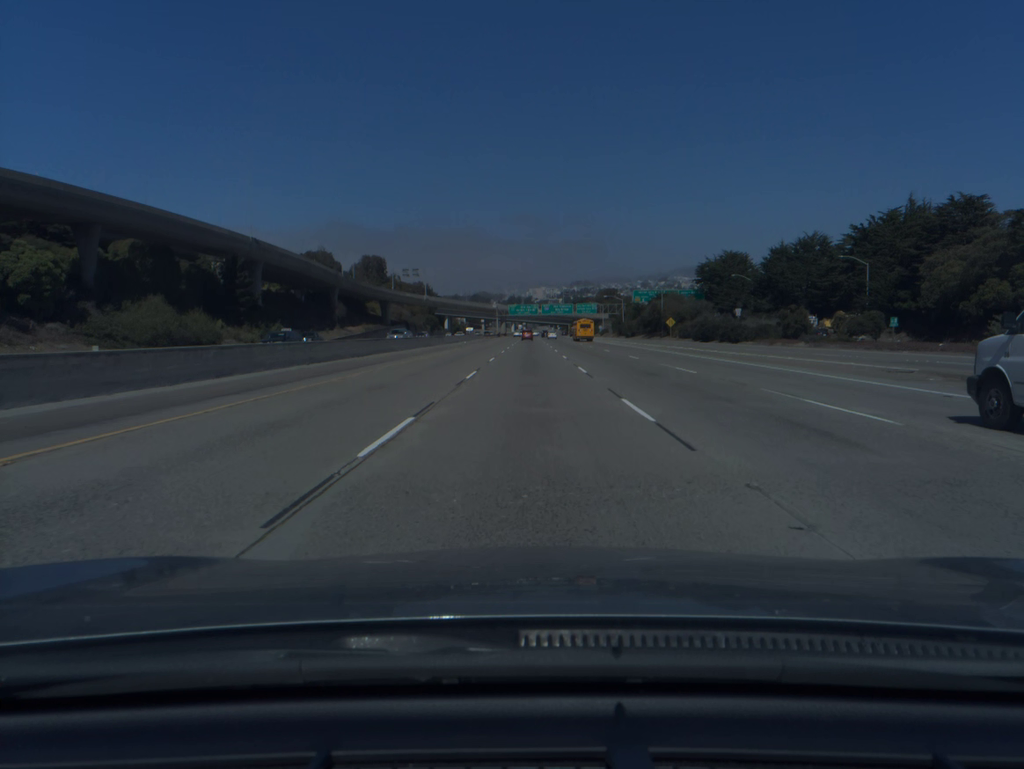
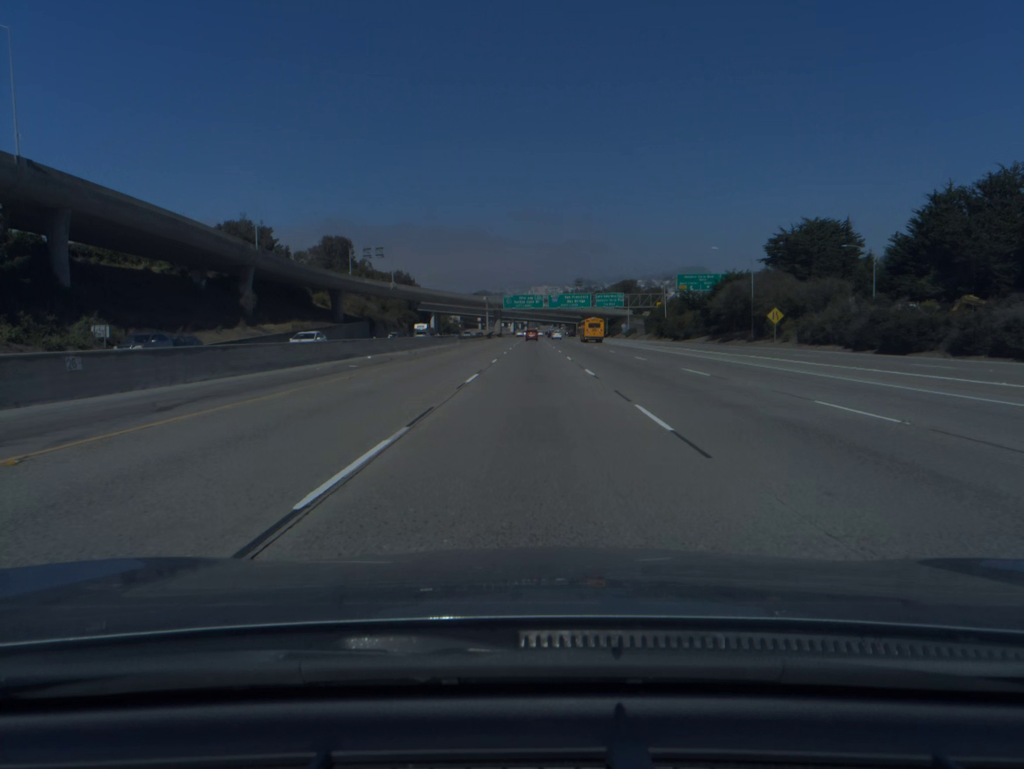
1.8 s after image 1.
(-0.1, +58.2) m; 0°
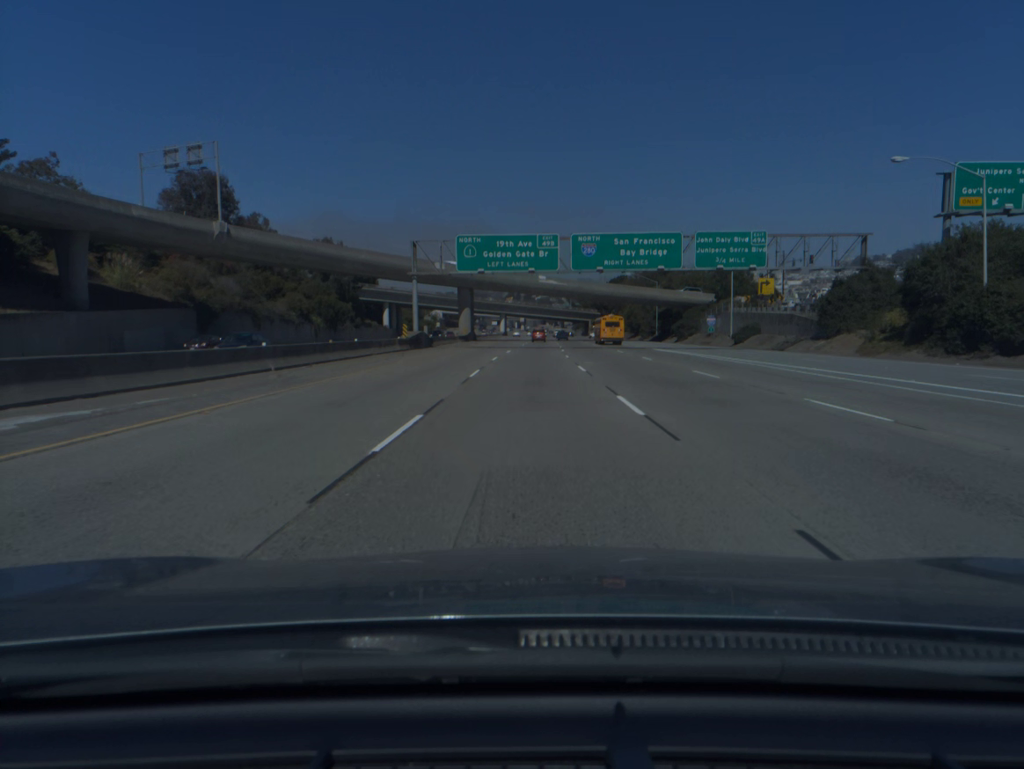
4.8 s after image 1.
(+0.2, +97.5) m; 0°
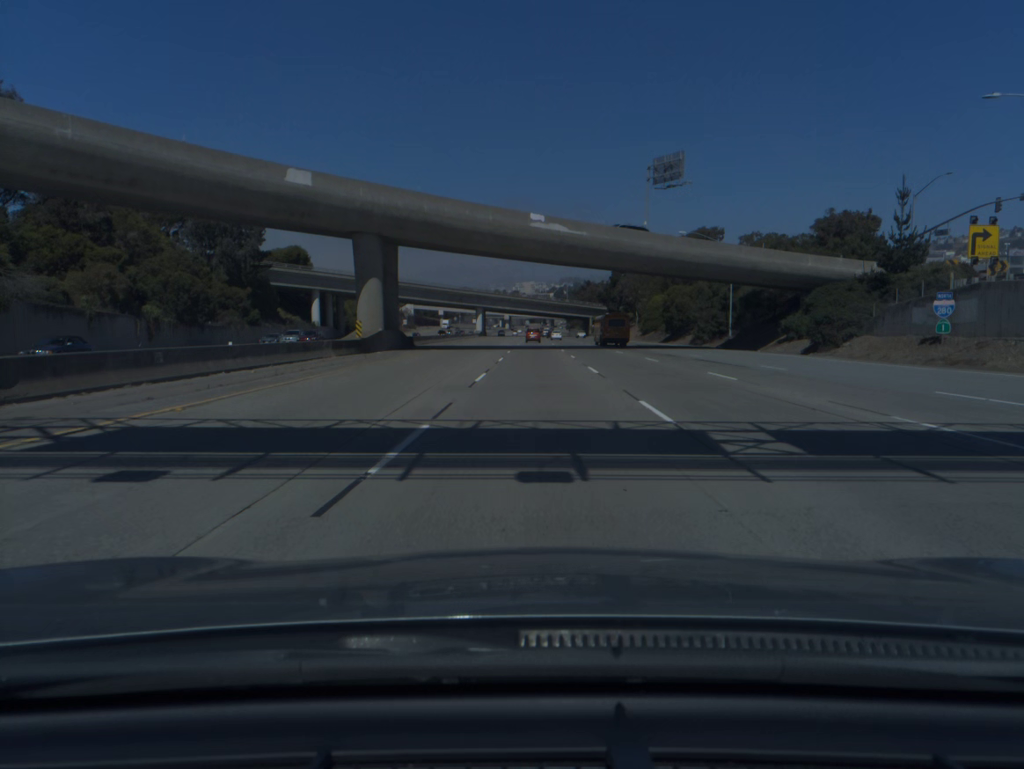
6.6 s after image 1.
(+0.3, +58.1) m; +1°
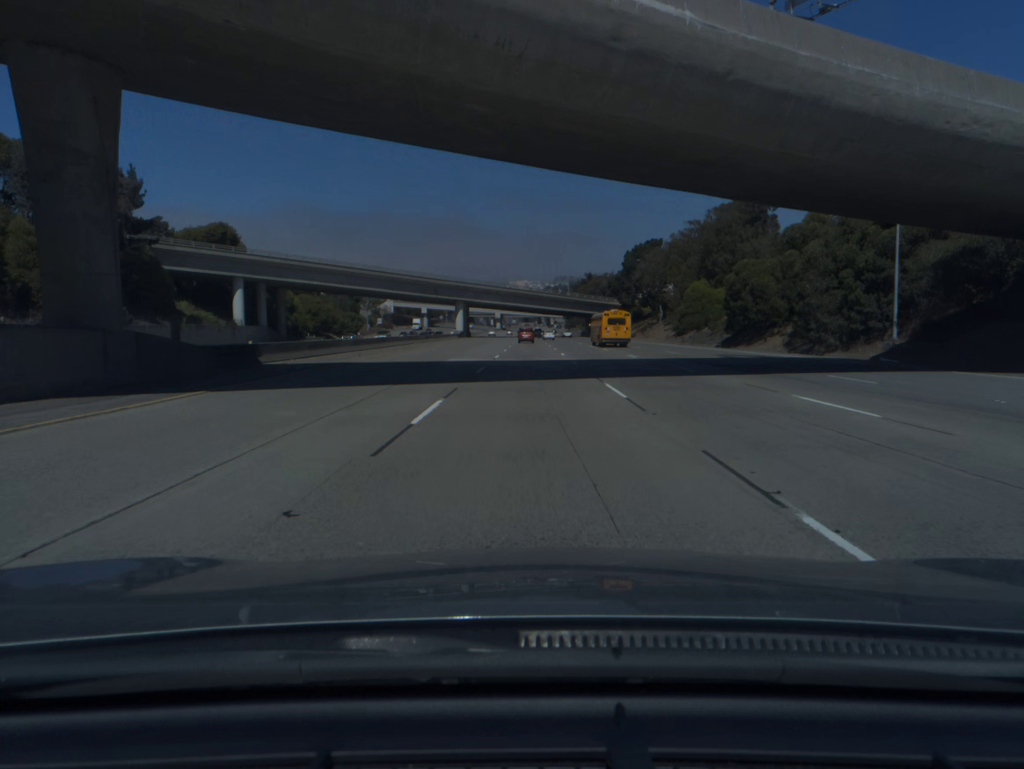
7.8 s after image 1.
(+0.3, +38.5) m; +1°
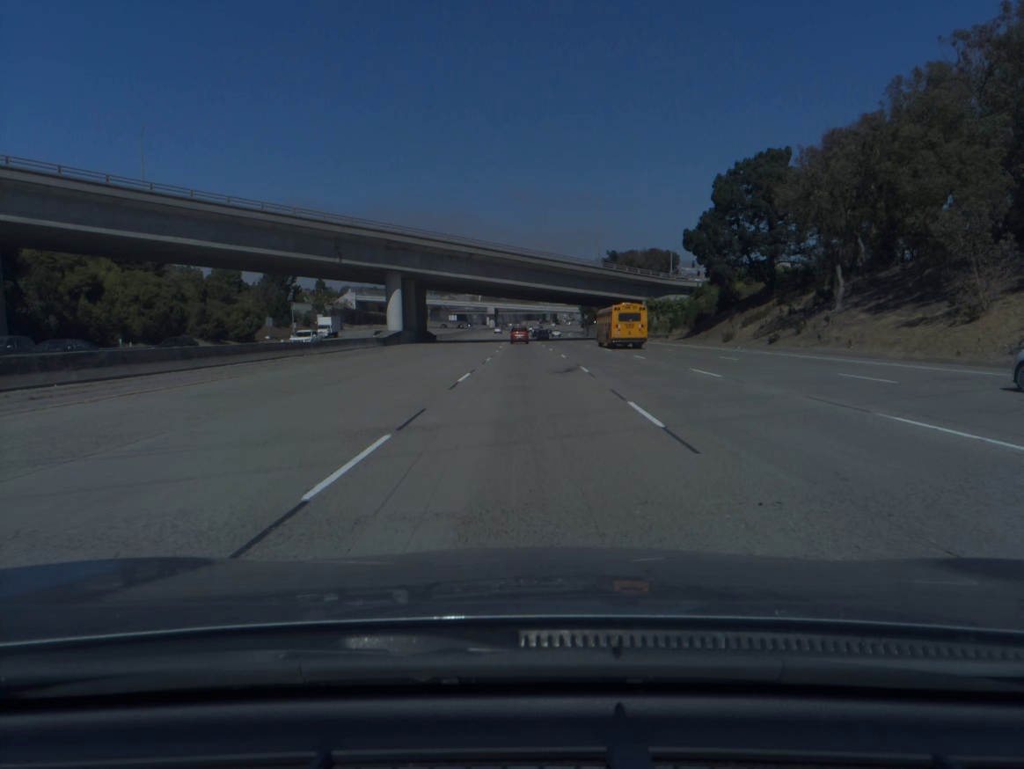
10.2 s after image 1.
(-0.1, +76.2) m; 0°
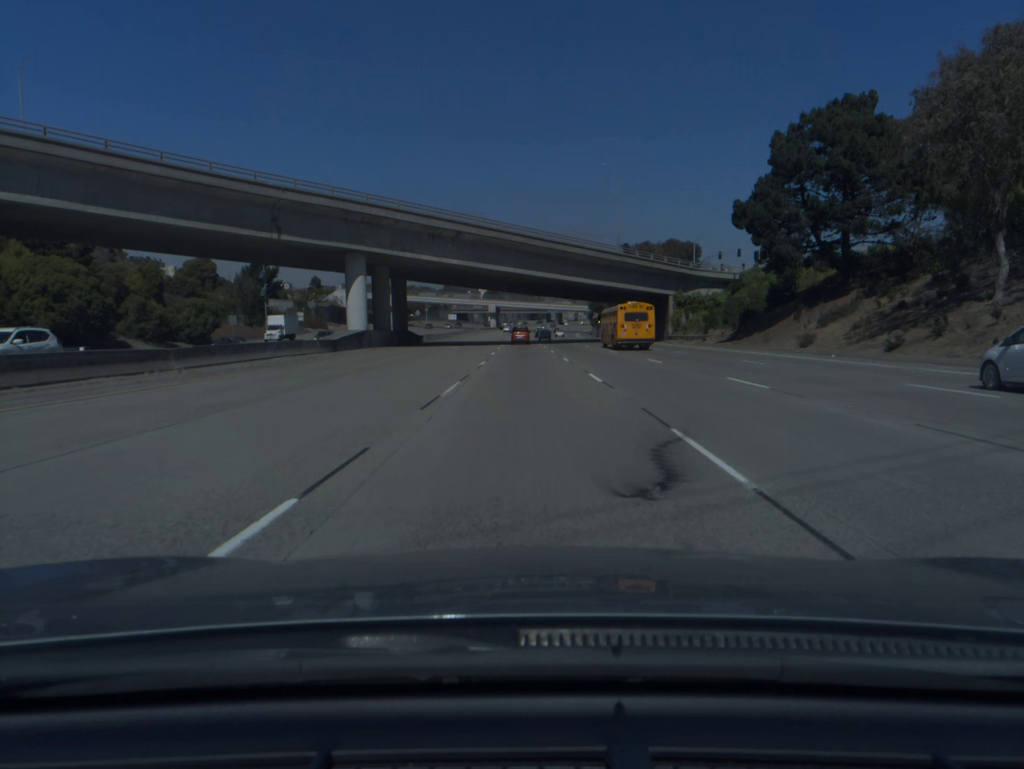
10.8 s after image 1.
(0.0, +18.8) m; 0°
